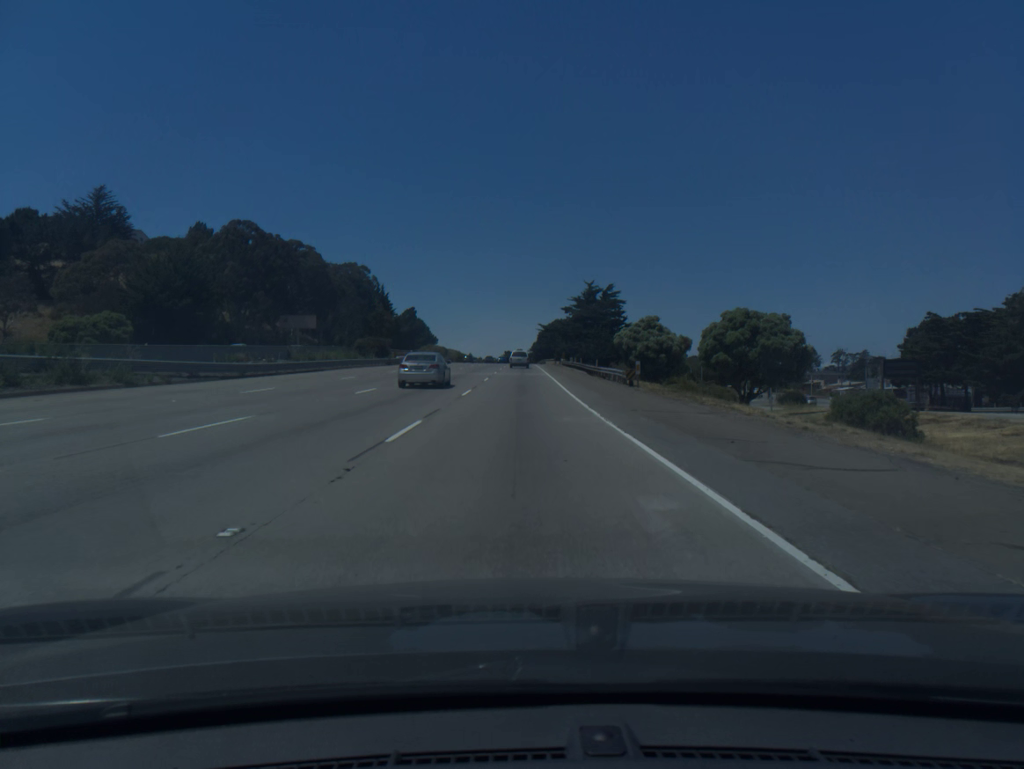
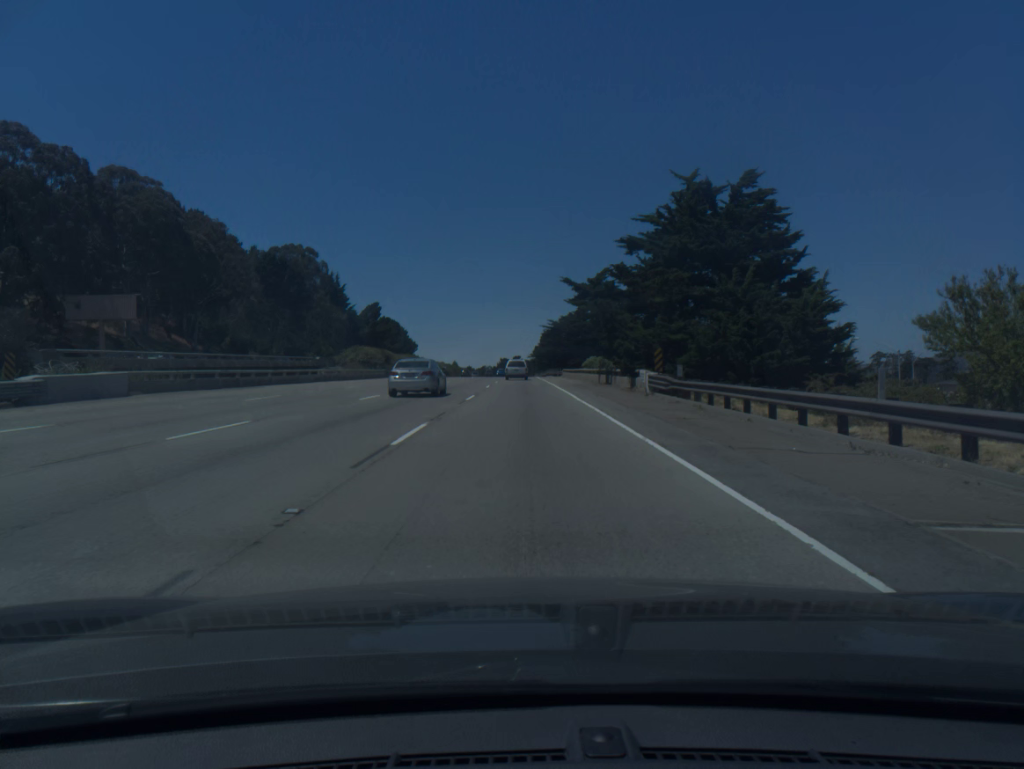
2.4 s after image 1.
(+0.1, +73.0) m; 0°
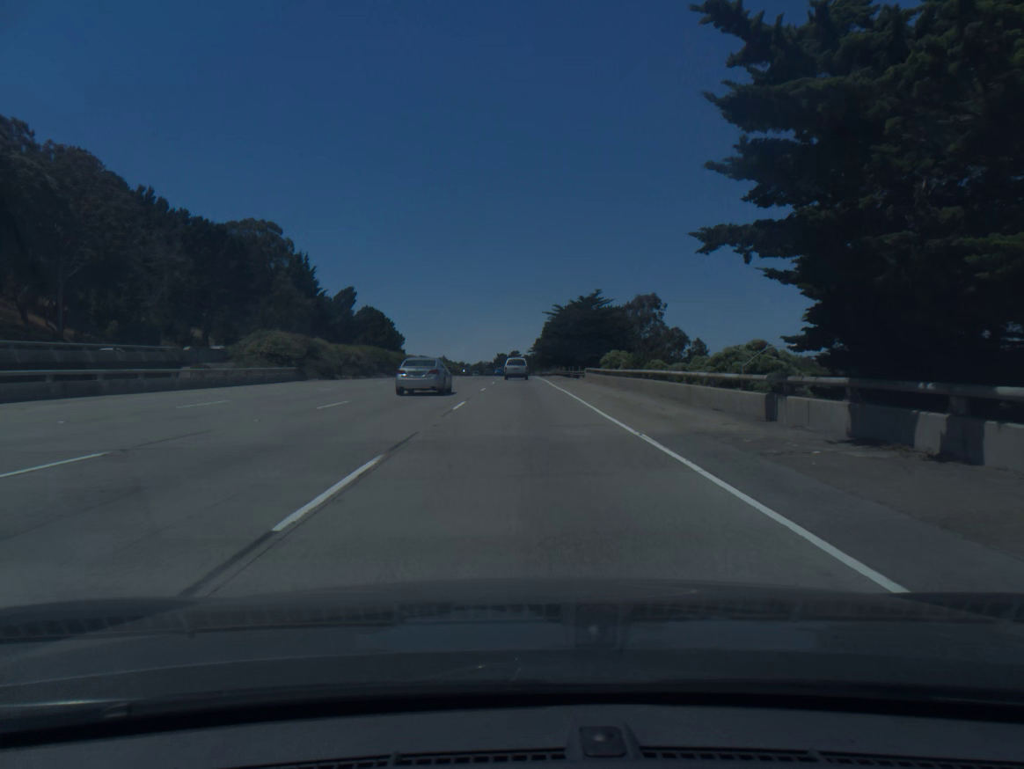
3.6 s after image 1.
(0.0, +35.1) m; 0°
